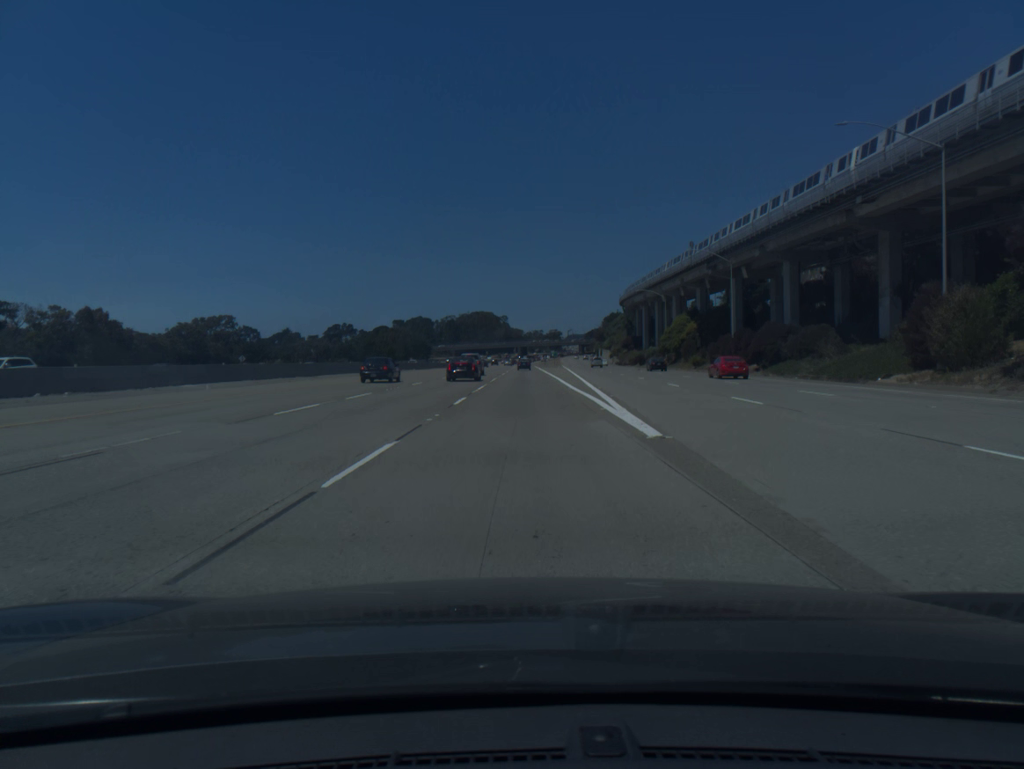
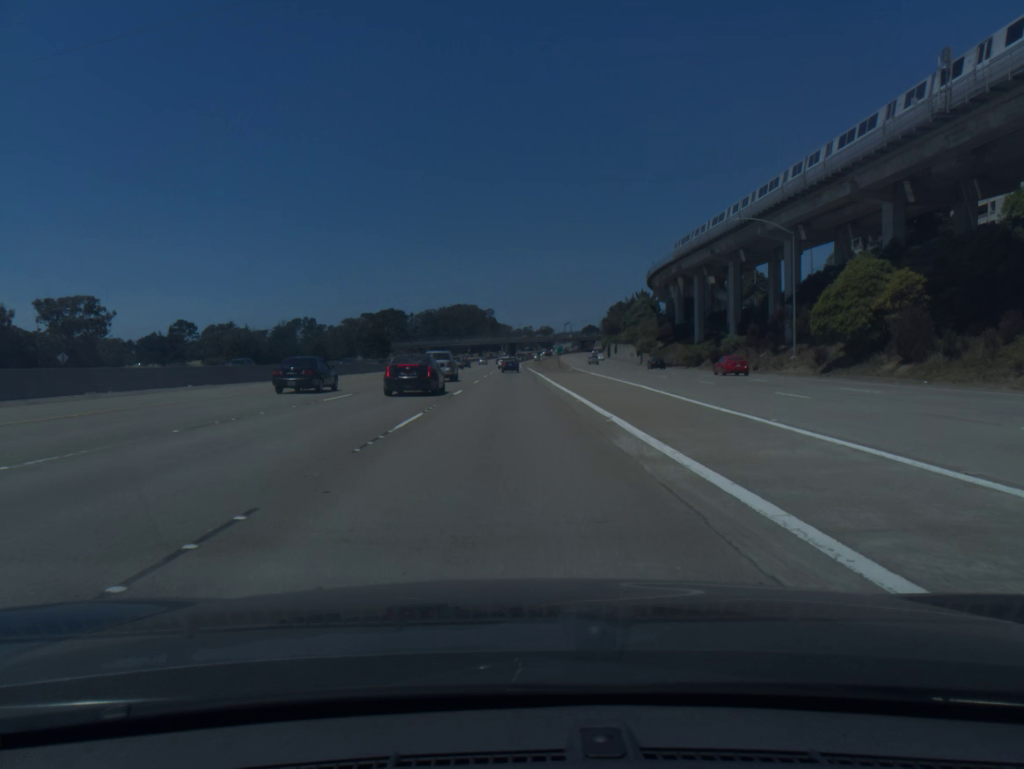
(+0.7, +69.0) m; +1°
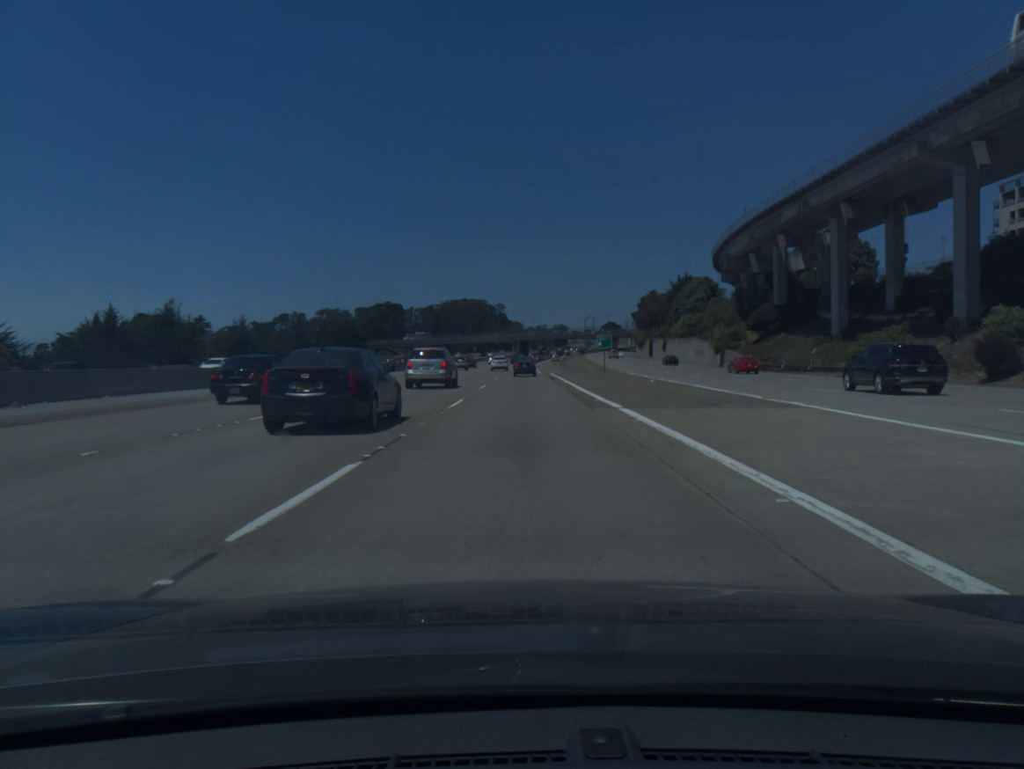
(-0.5, +51.8) m; -1°
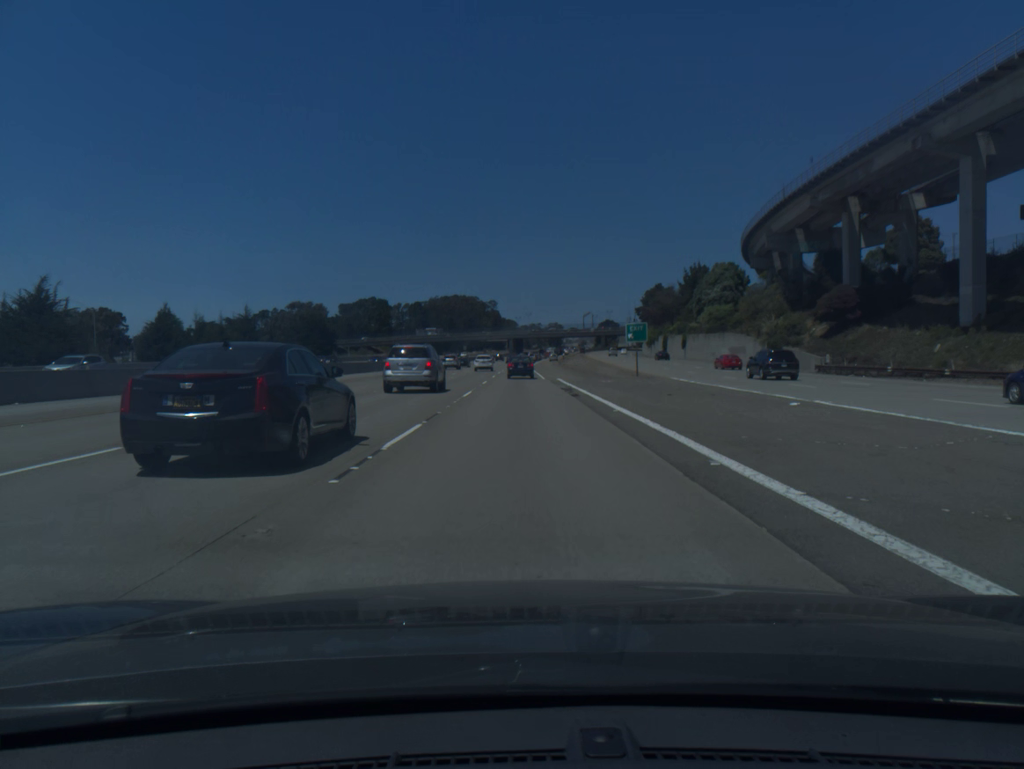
(+0.1, +23.8) m; 0°
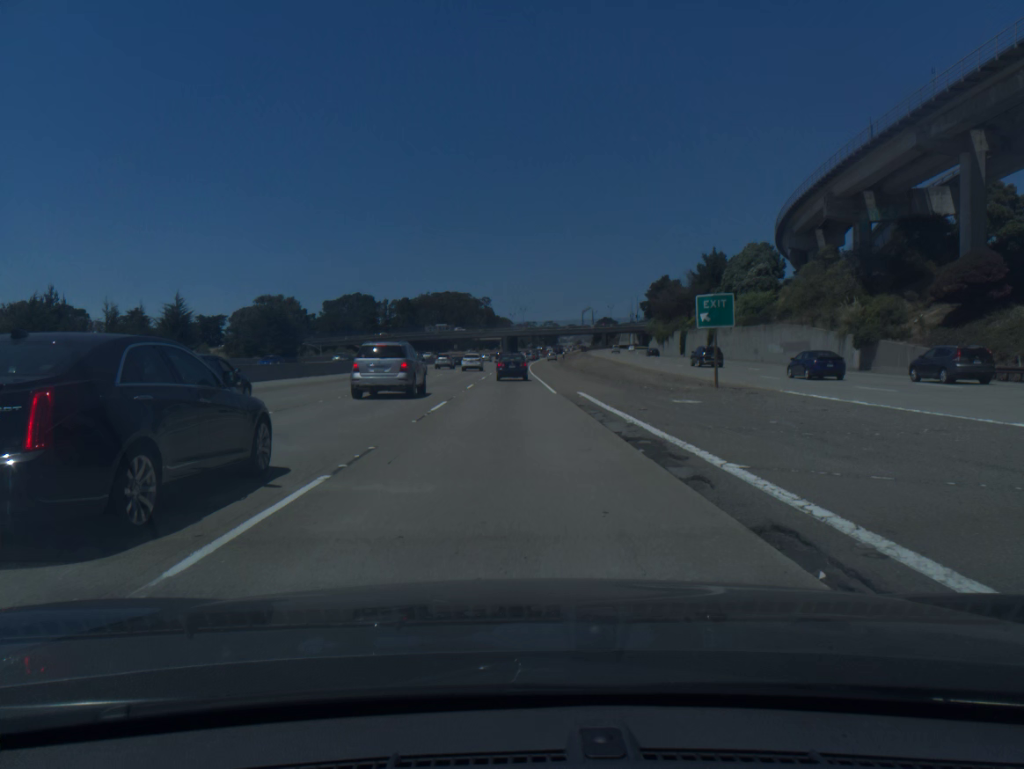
(+0.1, +21.6) m; 0°
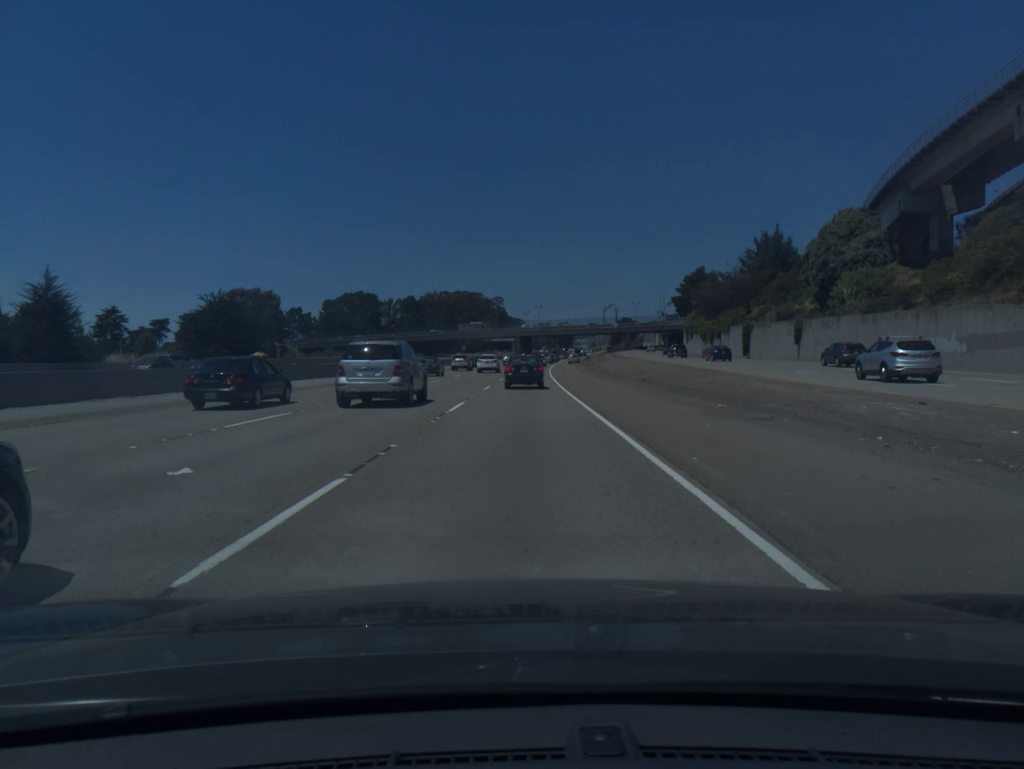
(-0.2, +28.9) m; -1°
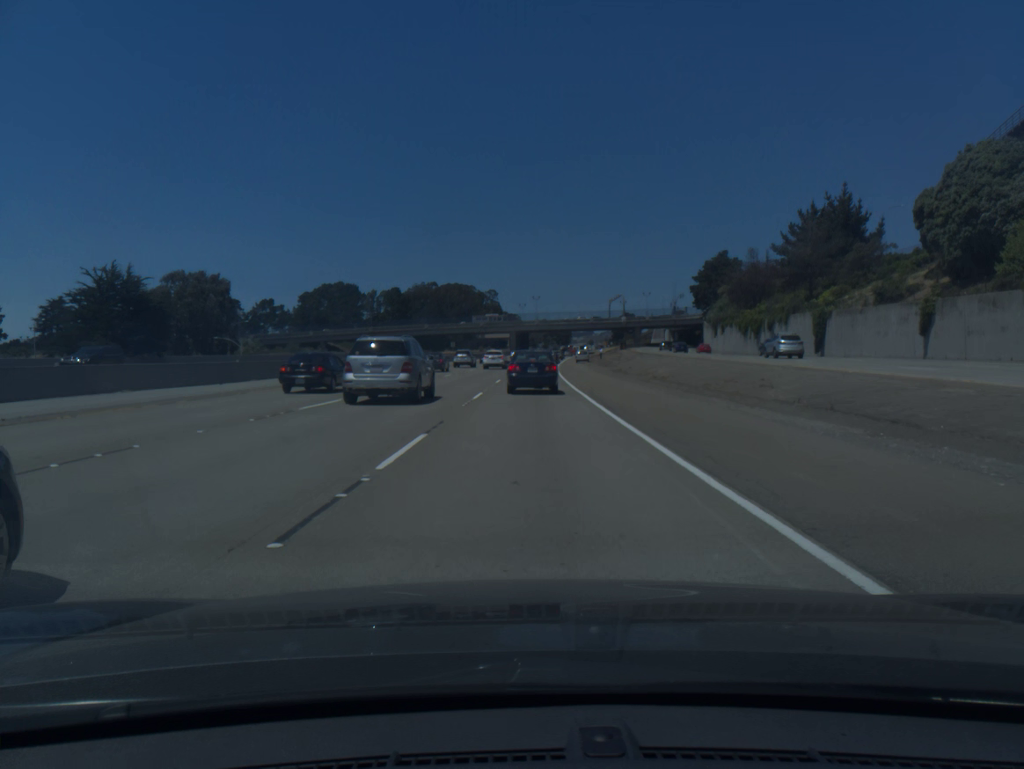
(0.0, +25.1) m; +1°
